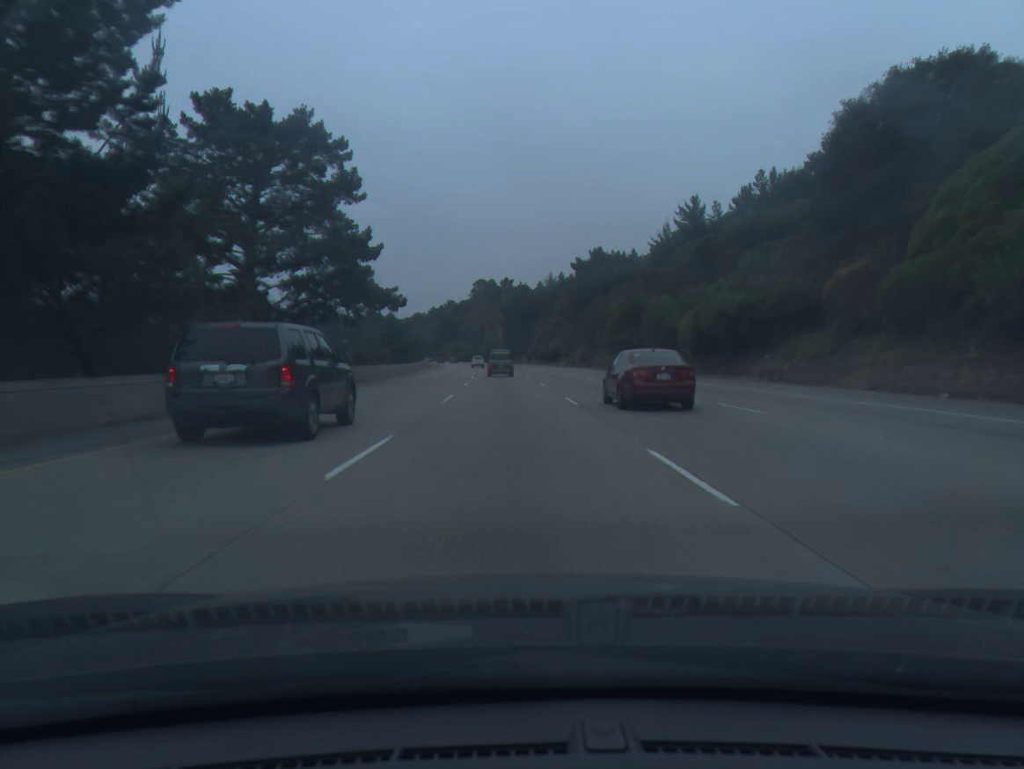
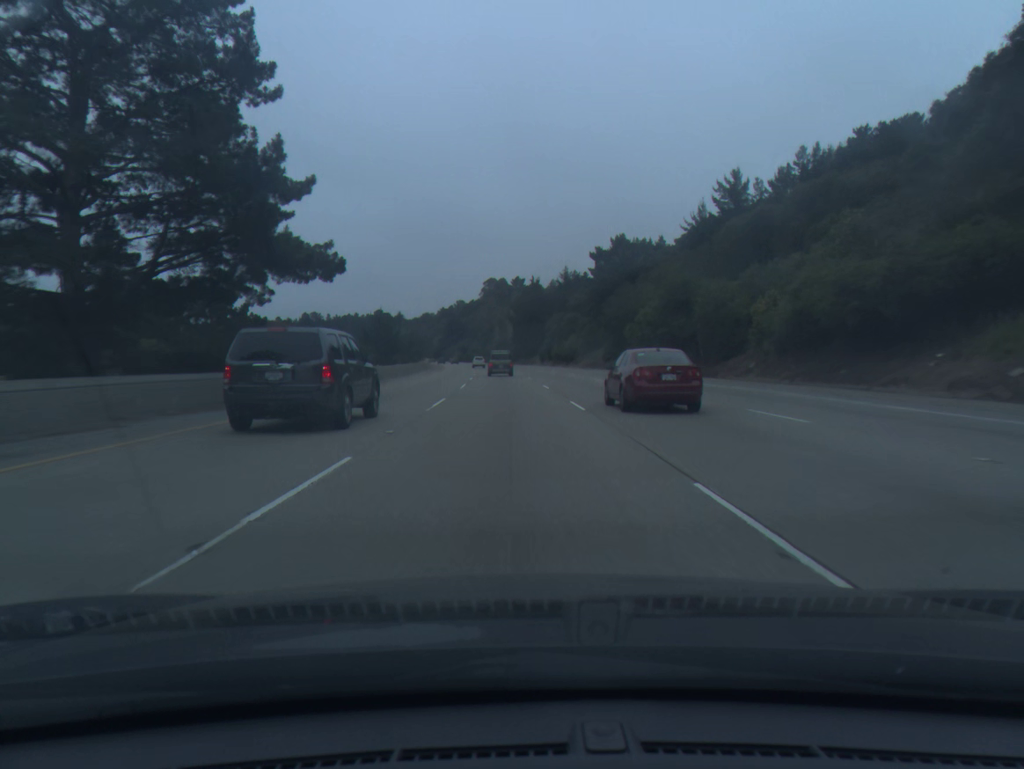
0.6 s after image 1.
(-0.1, +17.3) m; -1°
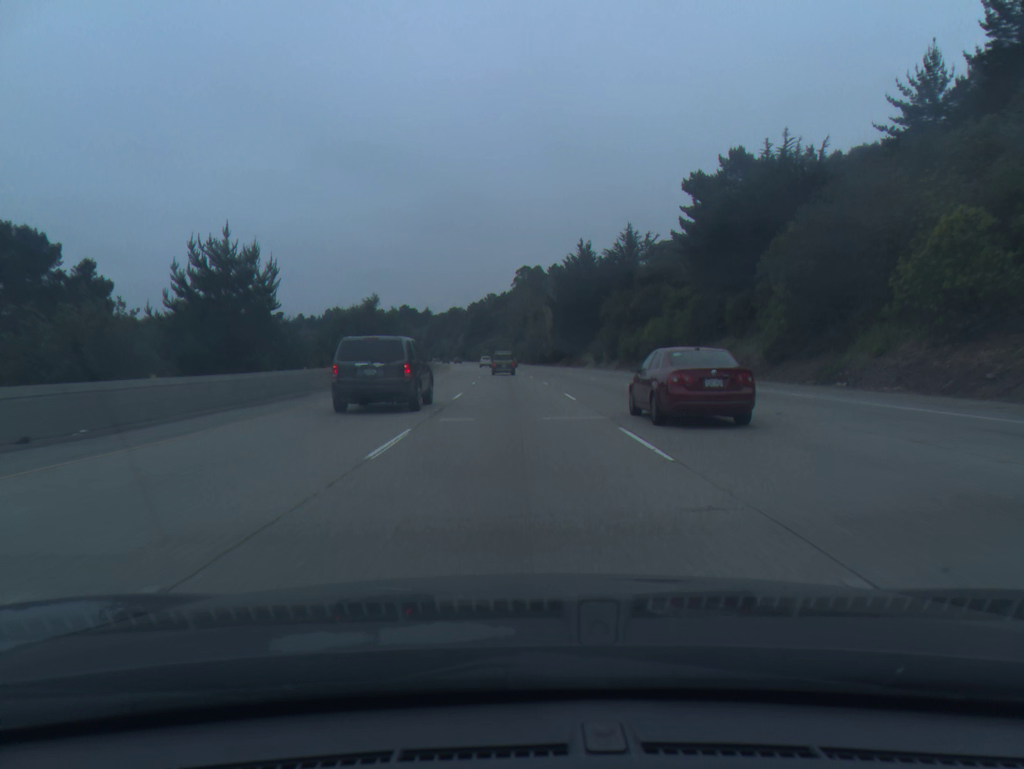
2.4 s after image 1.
(-1.3, +52.5) m; -3°
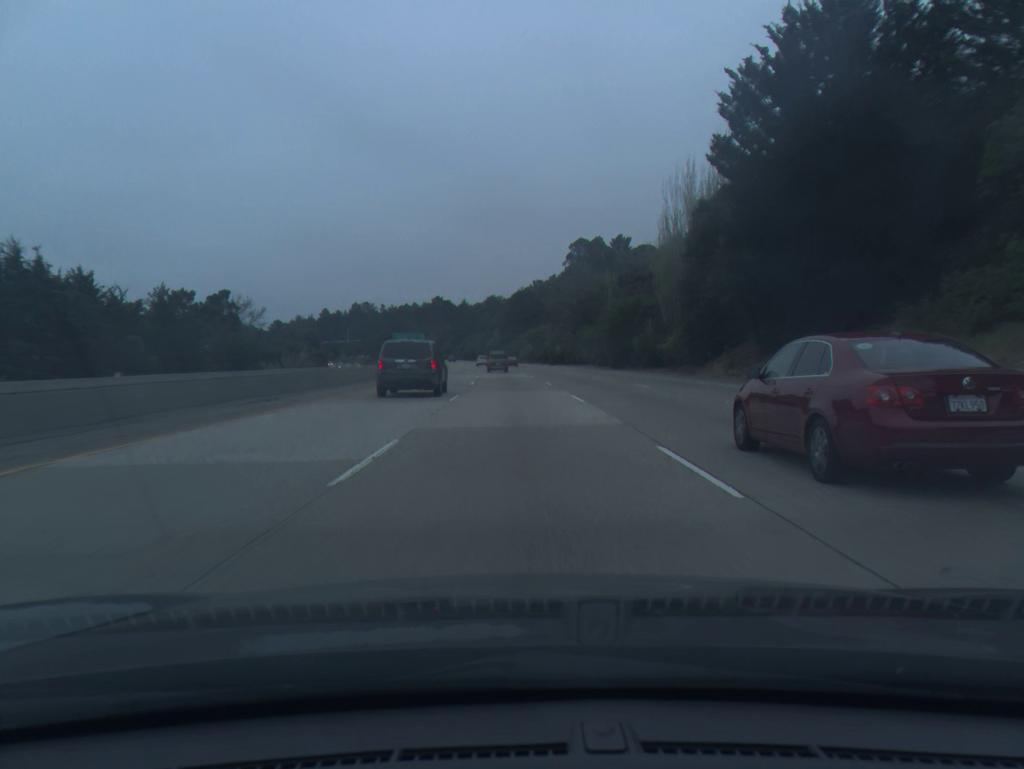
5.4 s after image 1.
(-2.7, +89.5) m; -3°
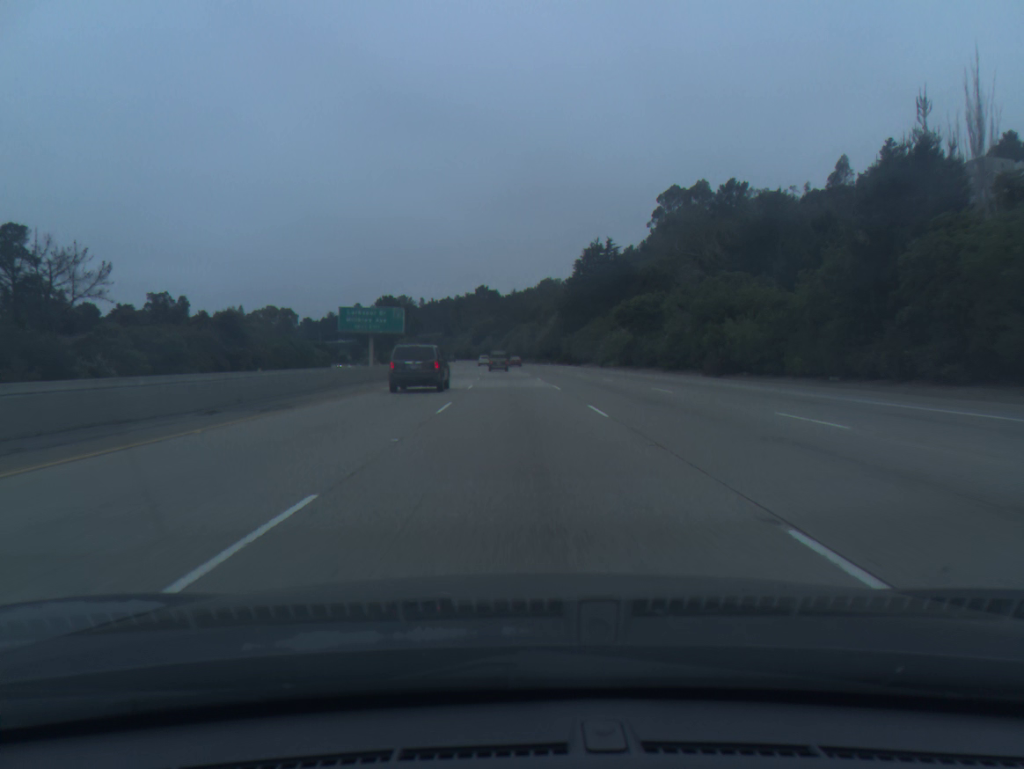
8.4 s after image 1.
(-3.3, +92.3) m; -4°
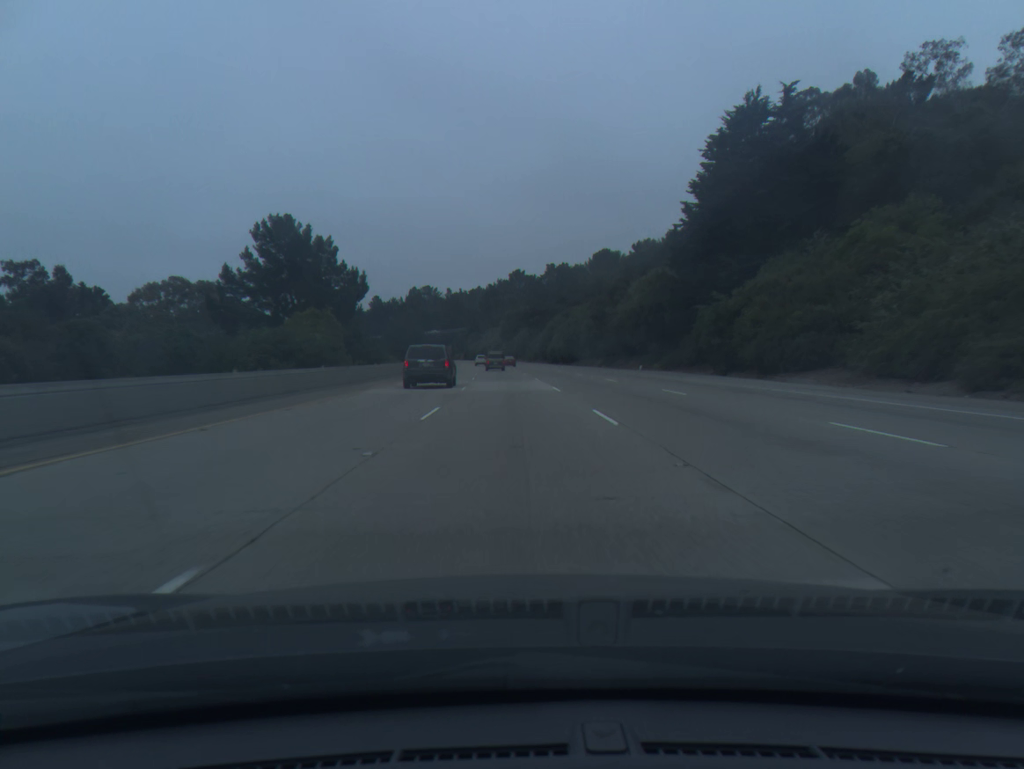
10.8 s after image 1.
(-1.9, +75.2) m; -3°
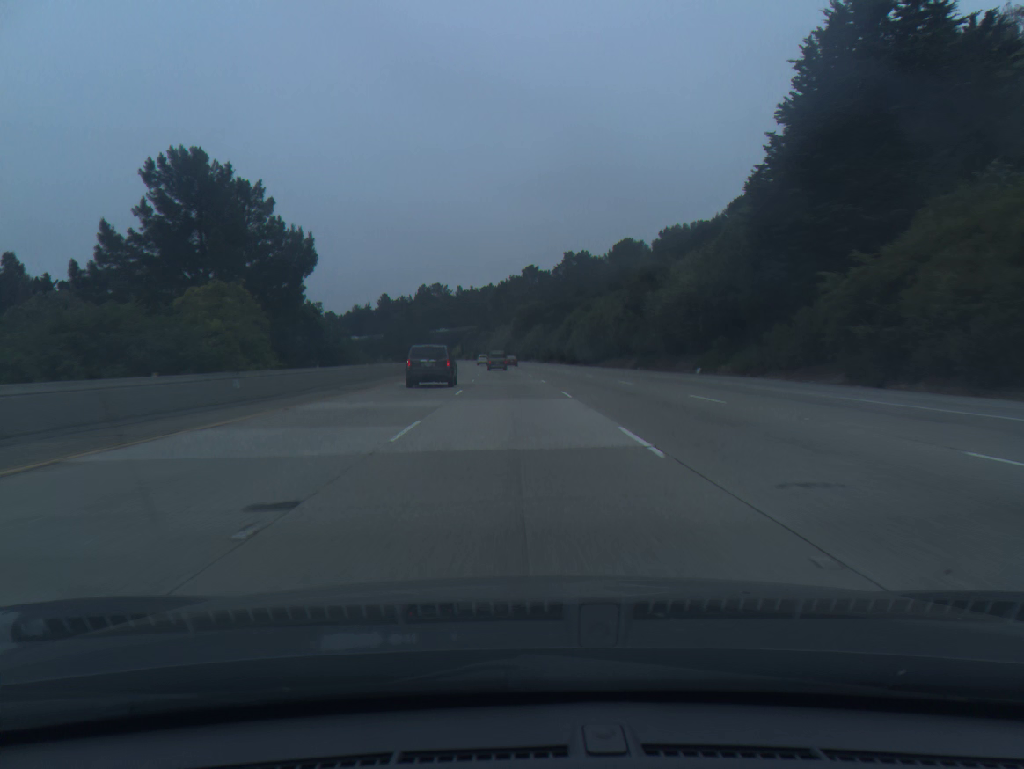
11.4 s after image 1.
(-0.1, +18.7) m; -1°
